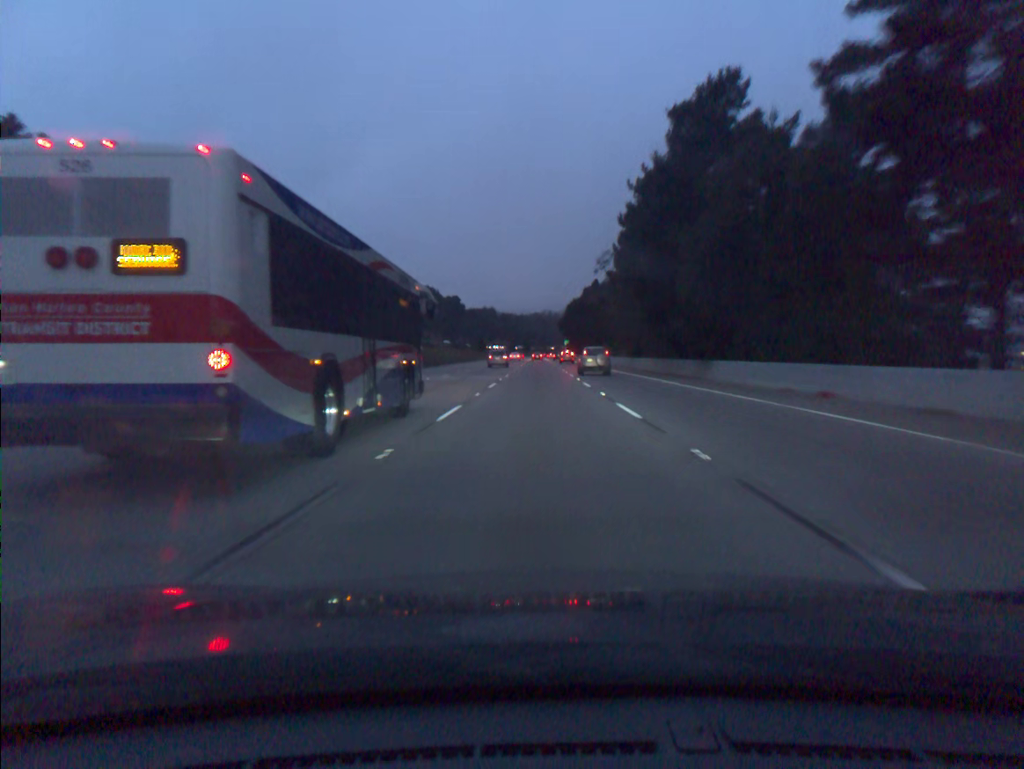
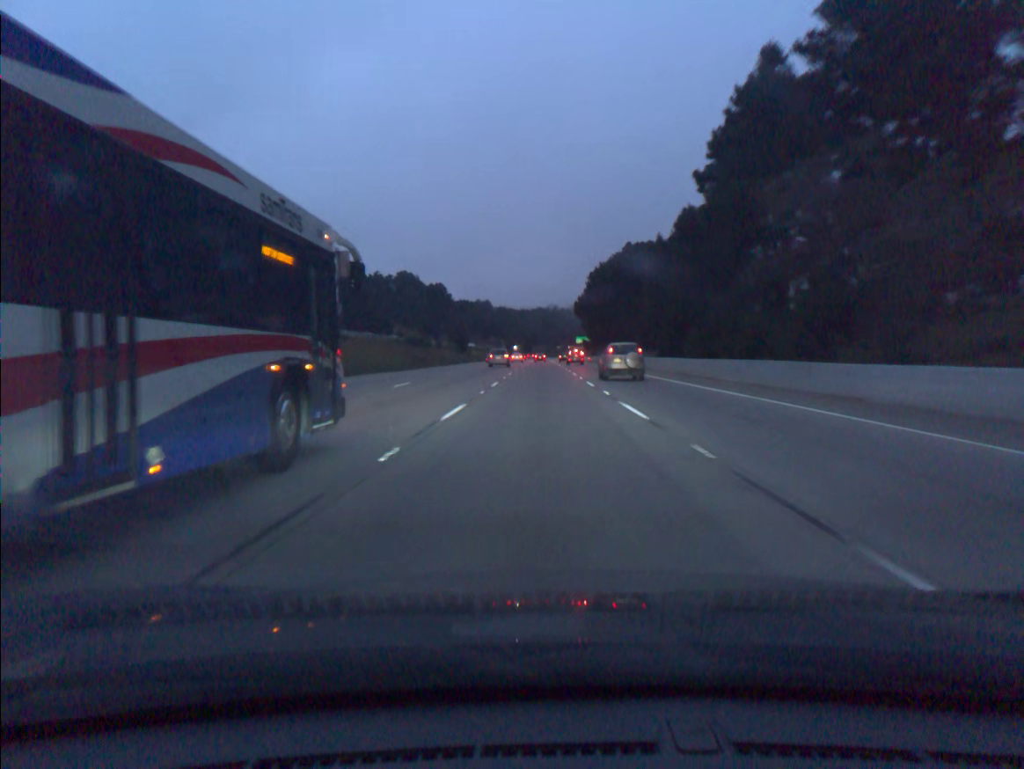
(-0.2, +73.2) m; 0°
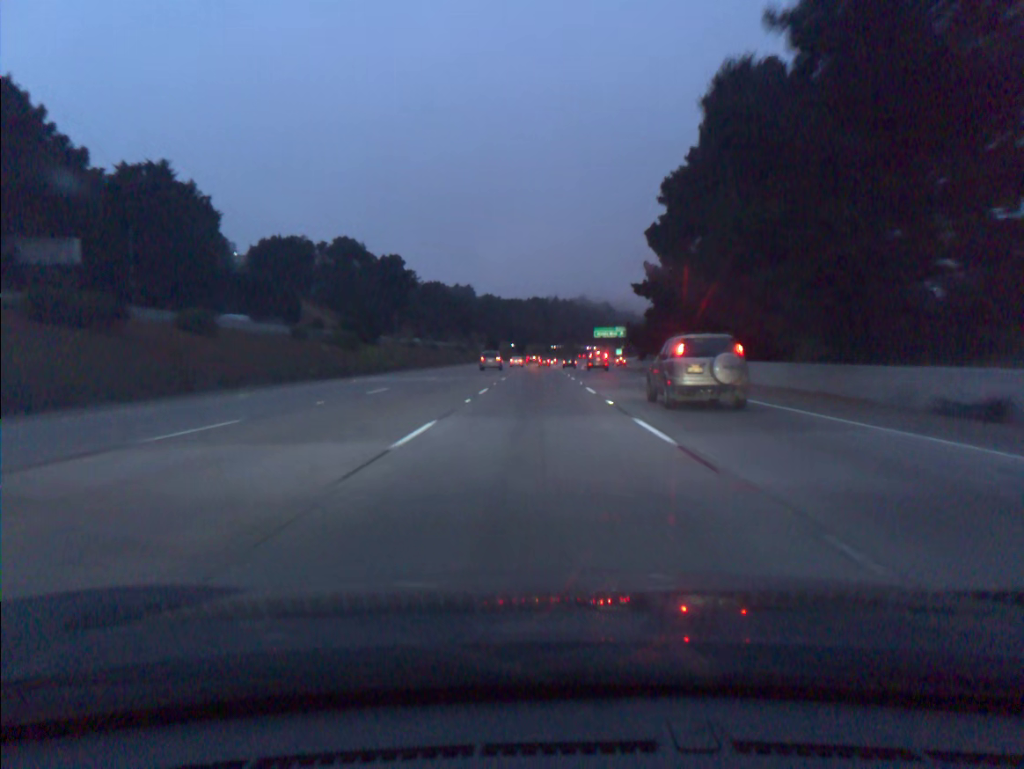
(+0.2, +91.5) m; 0°
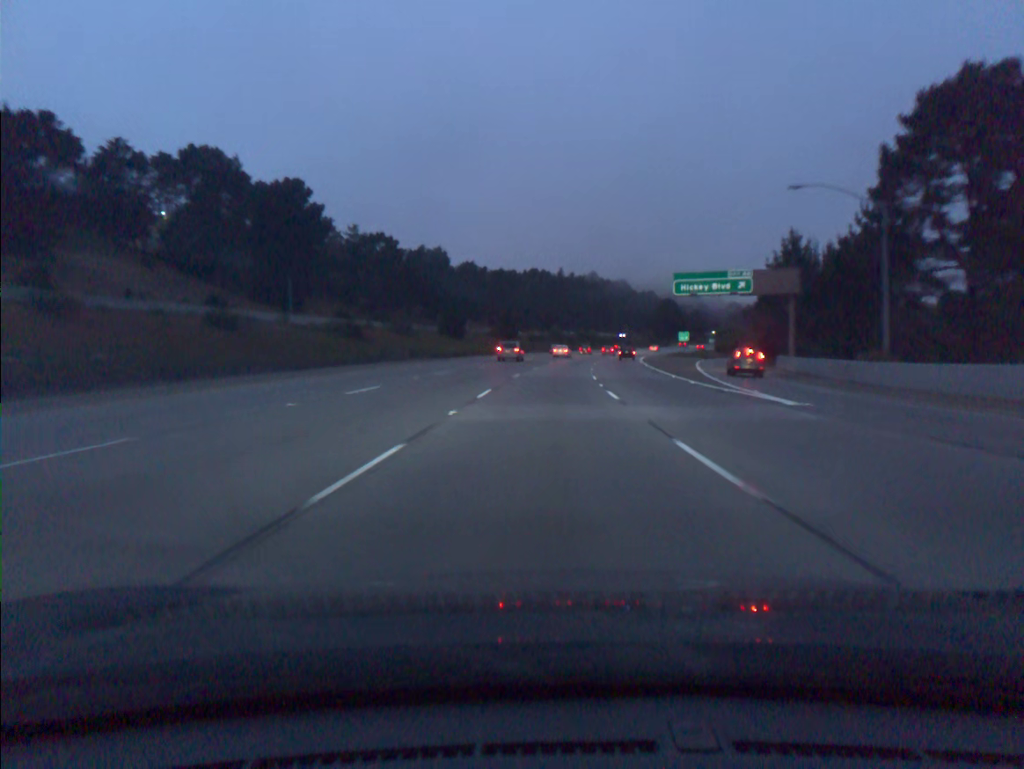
(-0.1, +91.6) m; 0°
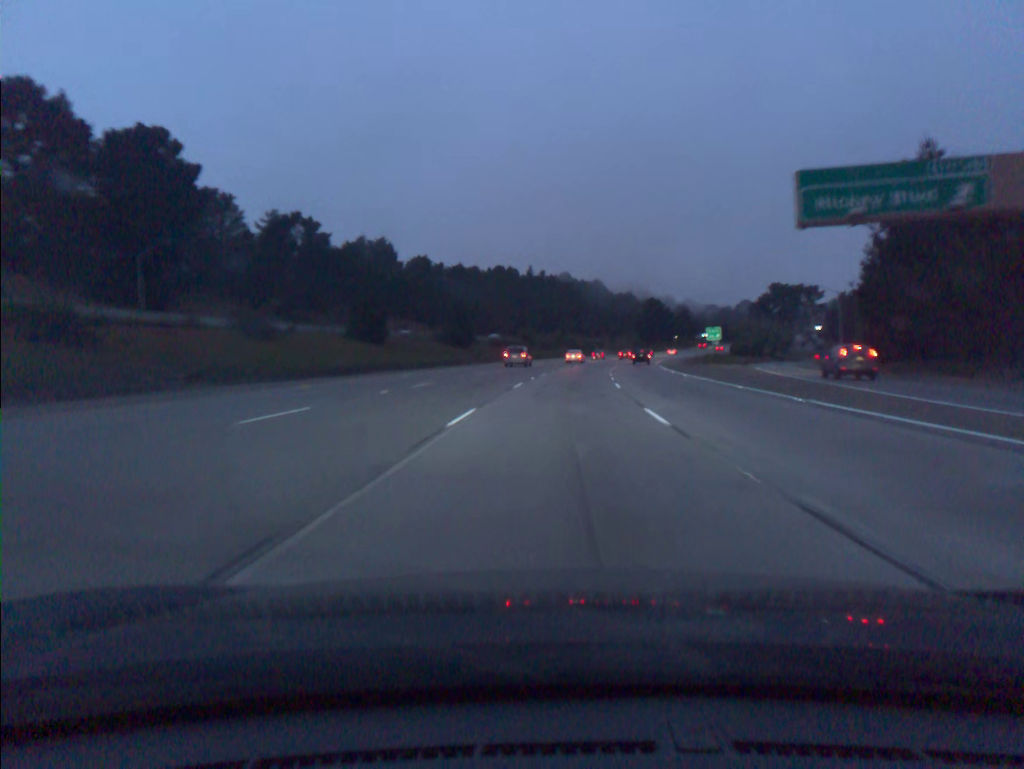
(+0.6, +36.8) m; +2°
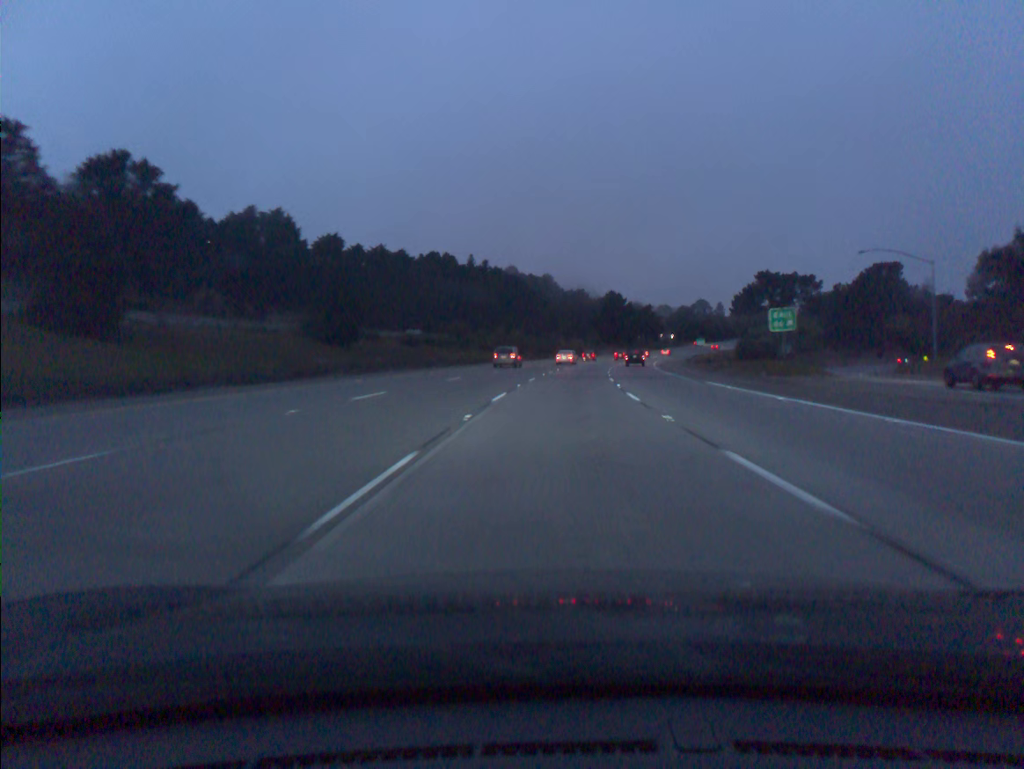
(+1.2, +36.8) m; +4°
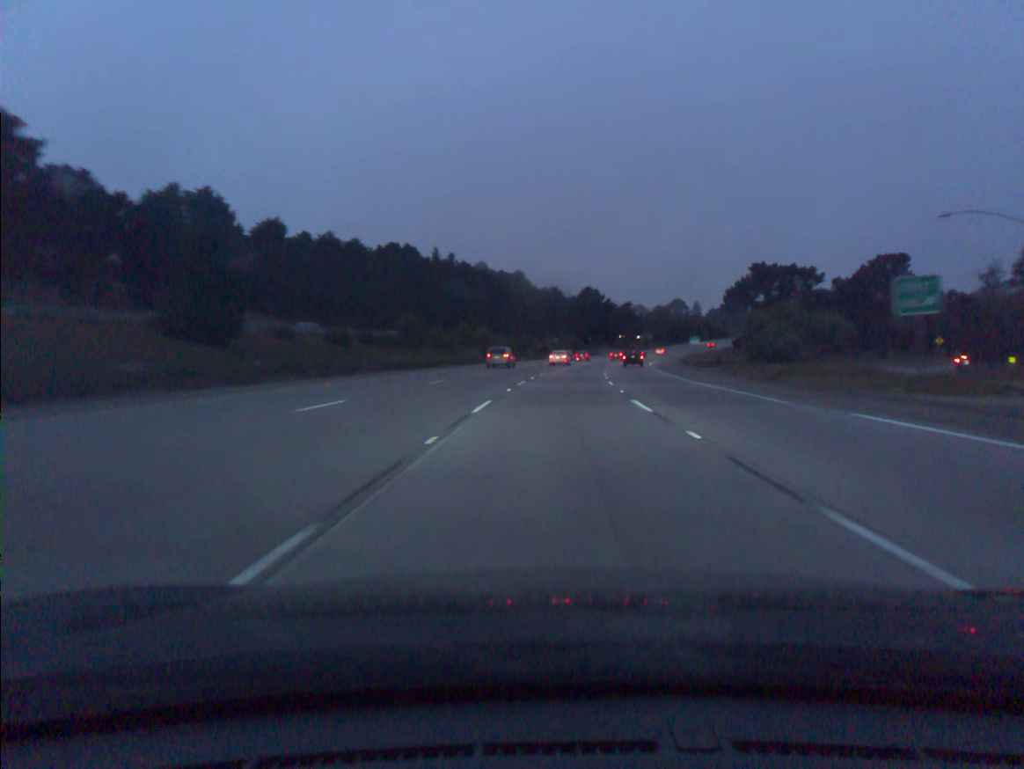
(+0.3, +18.3) m; +2°
